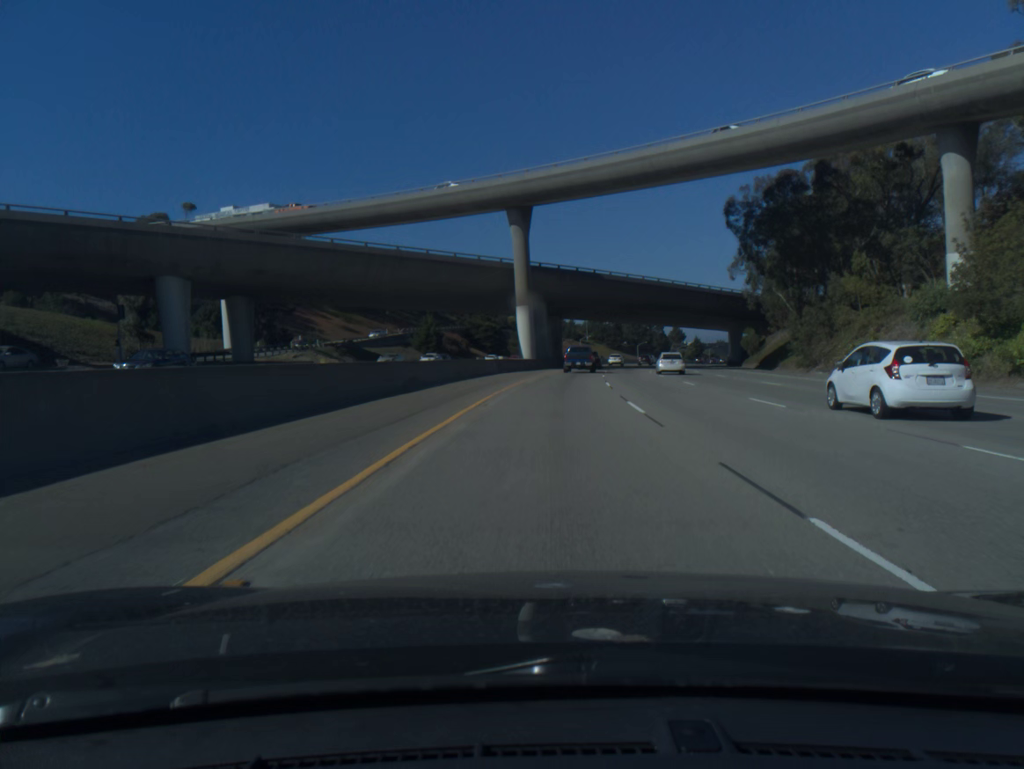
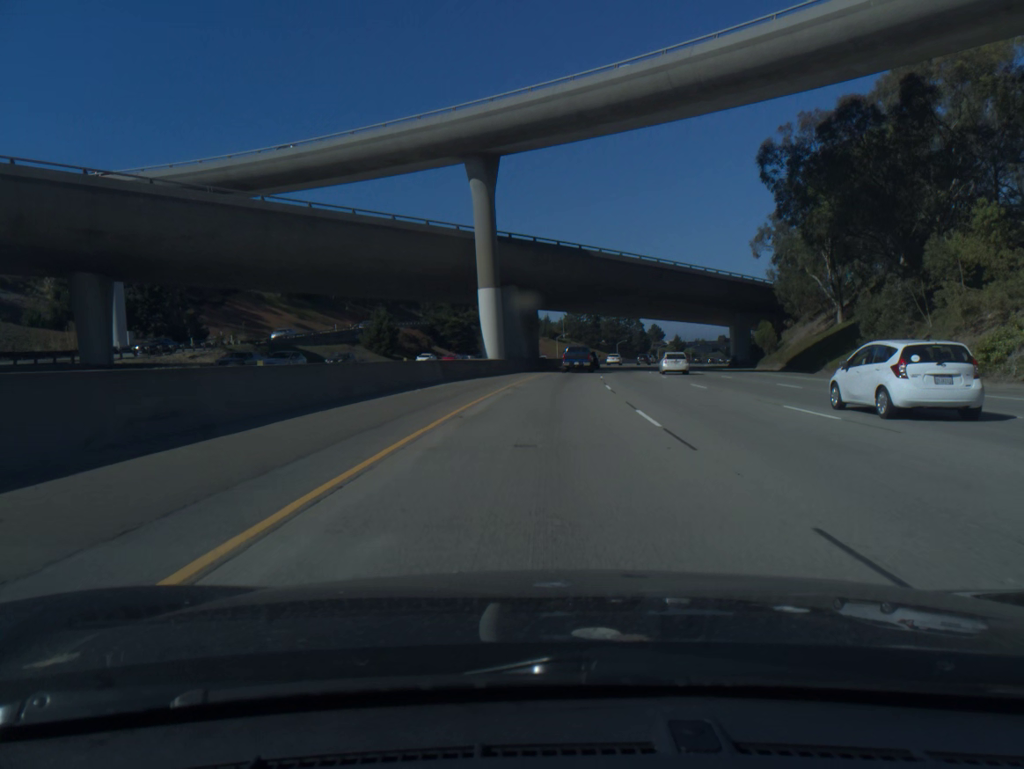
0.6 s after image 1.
(+0.3, +18.2) m; +2°
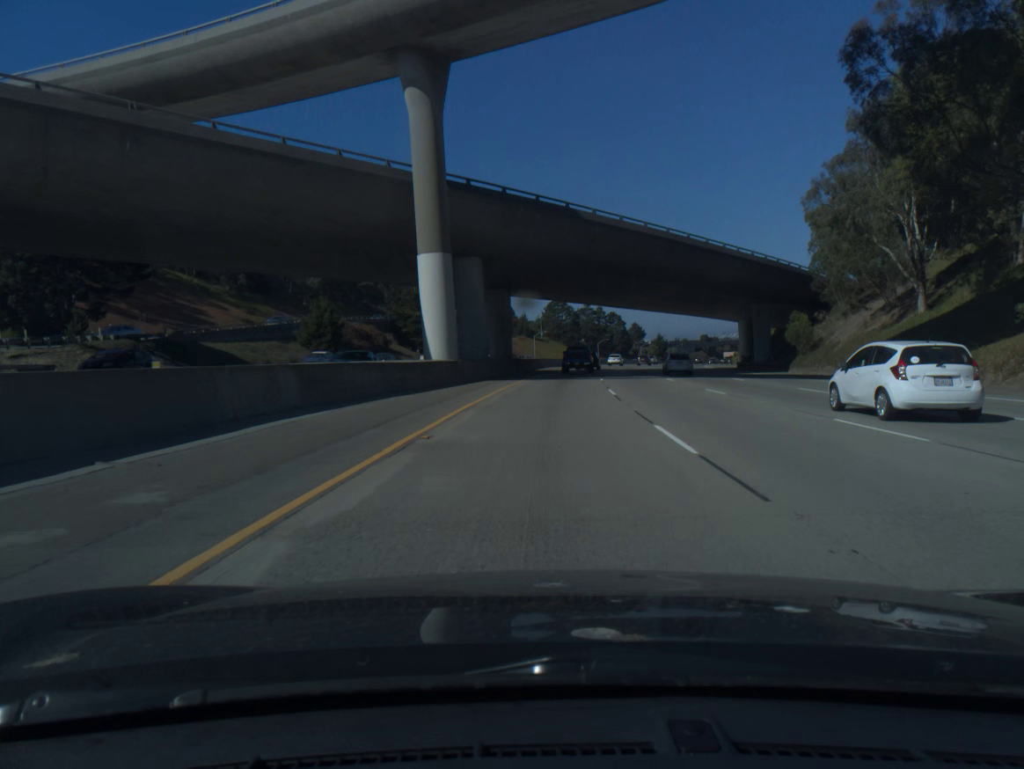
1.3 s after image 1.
(+0.3, +18.2) m; +2°
